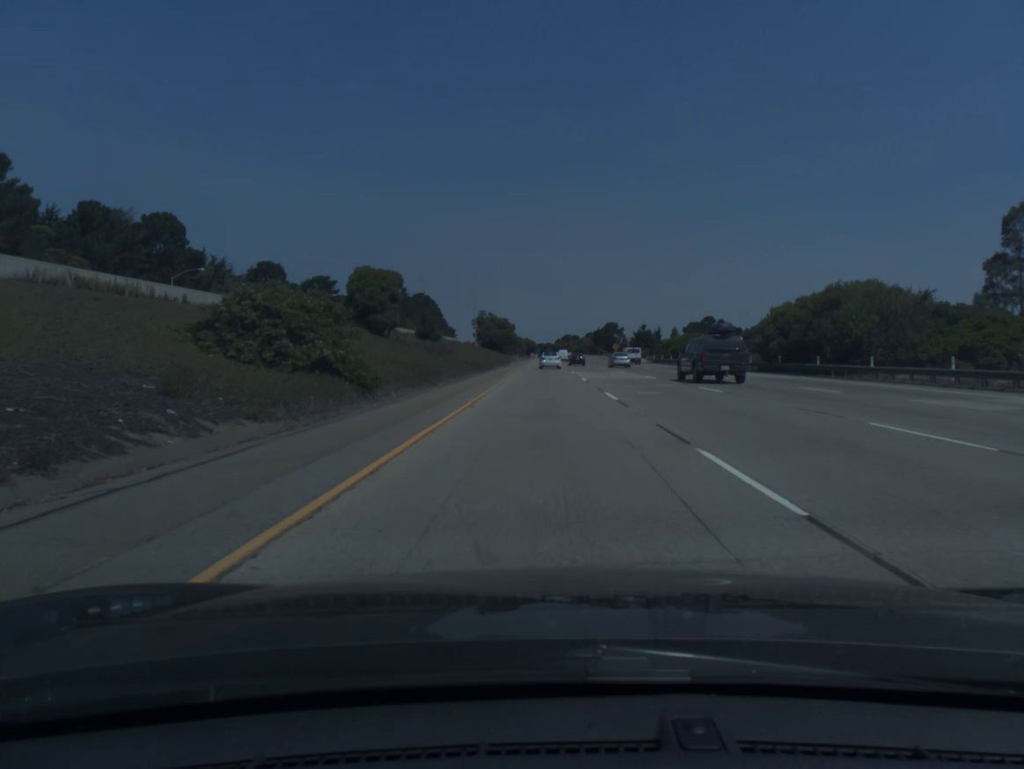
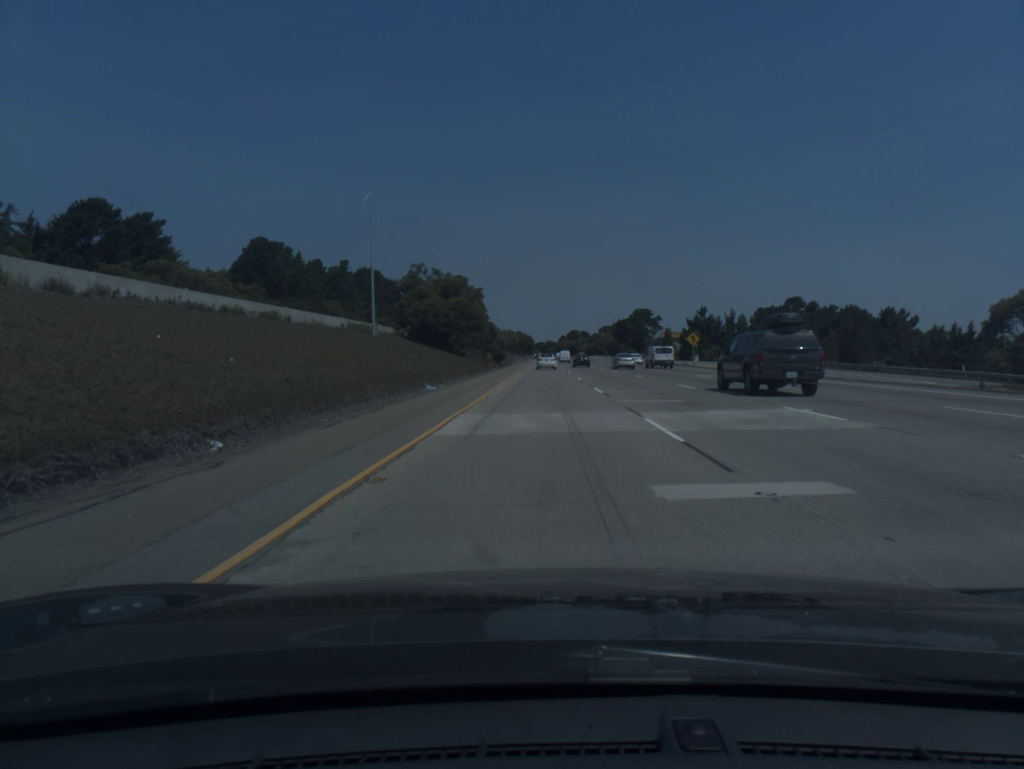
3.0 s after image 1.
(+0.1, +97.5) m; 0°
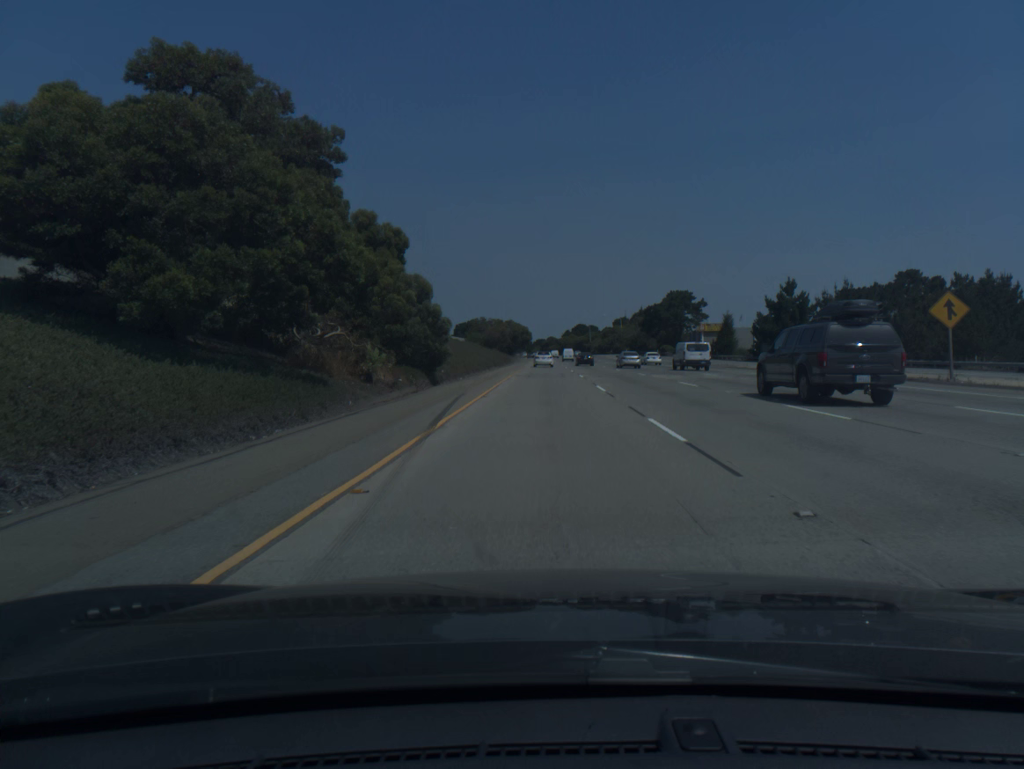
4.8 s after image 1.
(0.0, +58.7) m; 0°
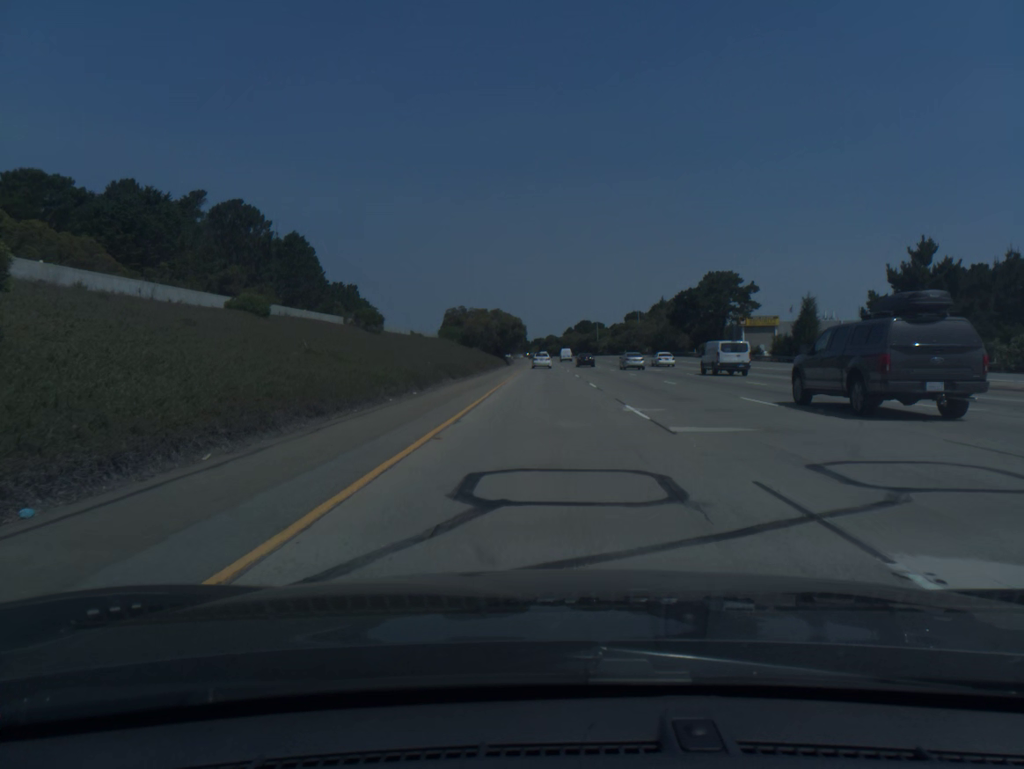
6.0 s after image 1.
(0.0, +39.2) m; 0°
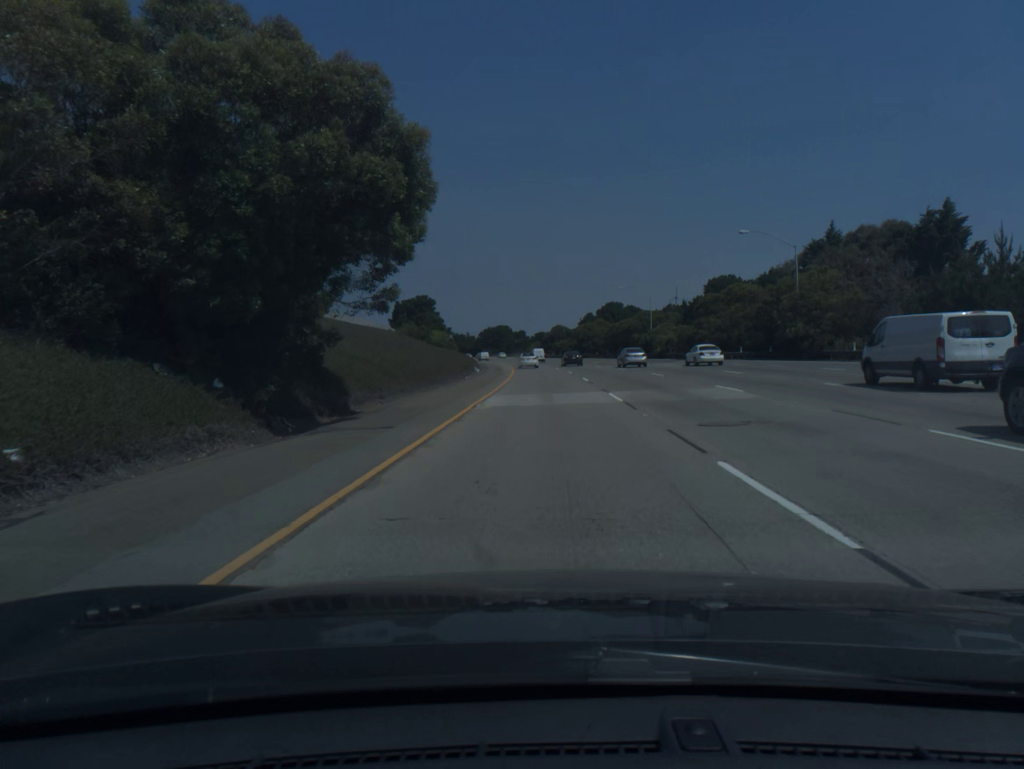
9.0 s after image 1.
(+0.1, +98.3) m; 0°
